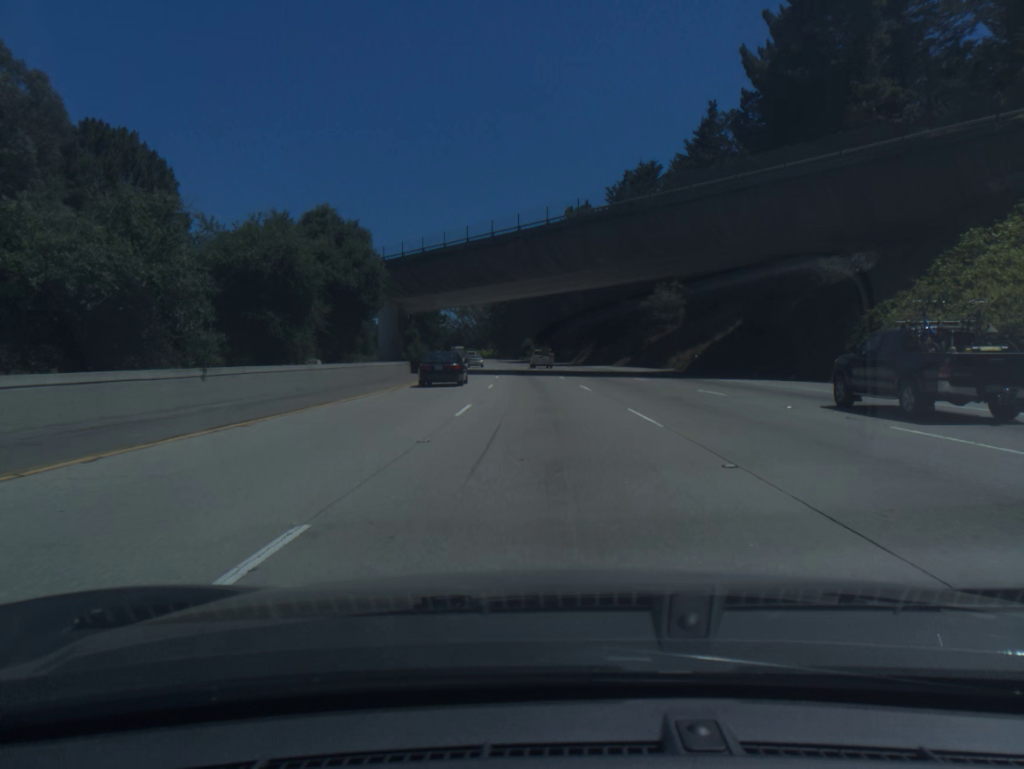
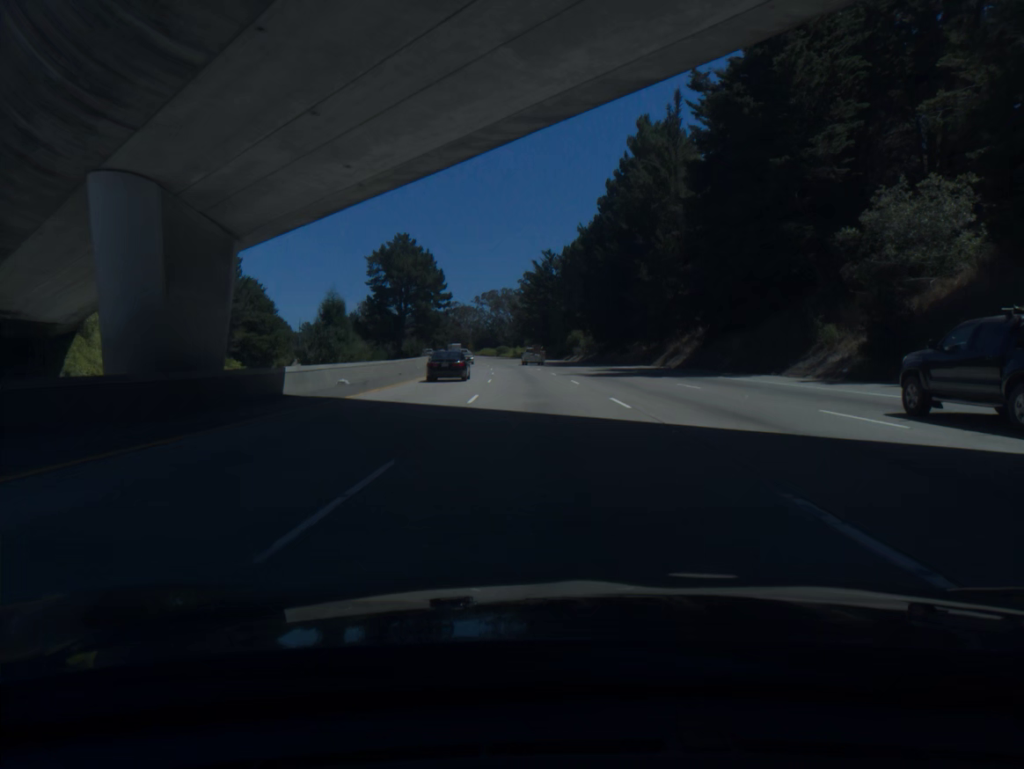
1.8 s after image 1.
(-1.6, +54.9) m; -3°
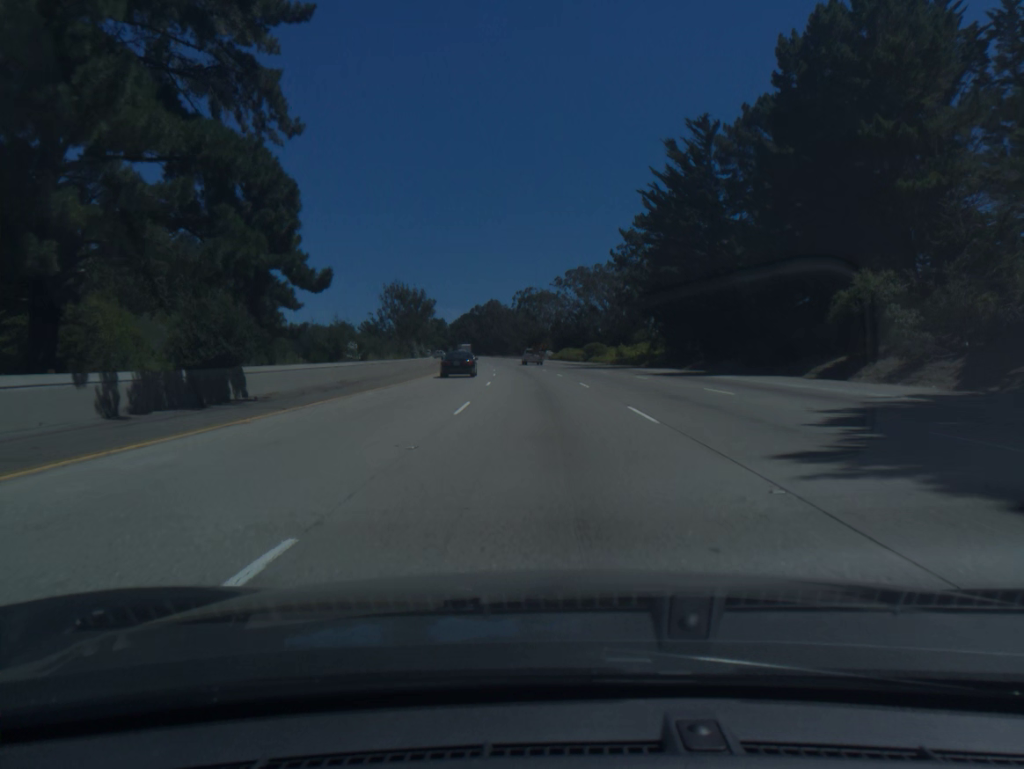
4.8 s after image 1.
(-5.4, +91.4) m; -7°
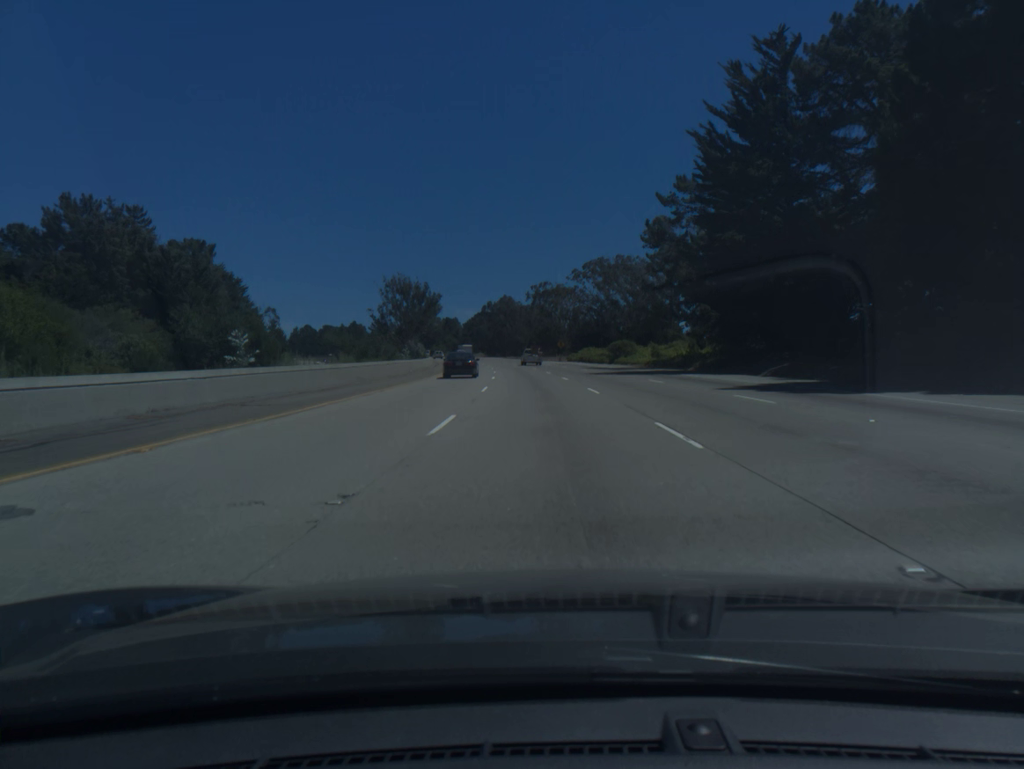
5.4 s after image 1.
(-0.2, +18.3) m; -1°
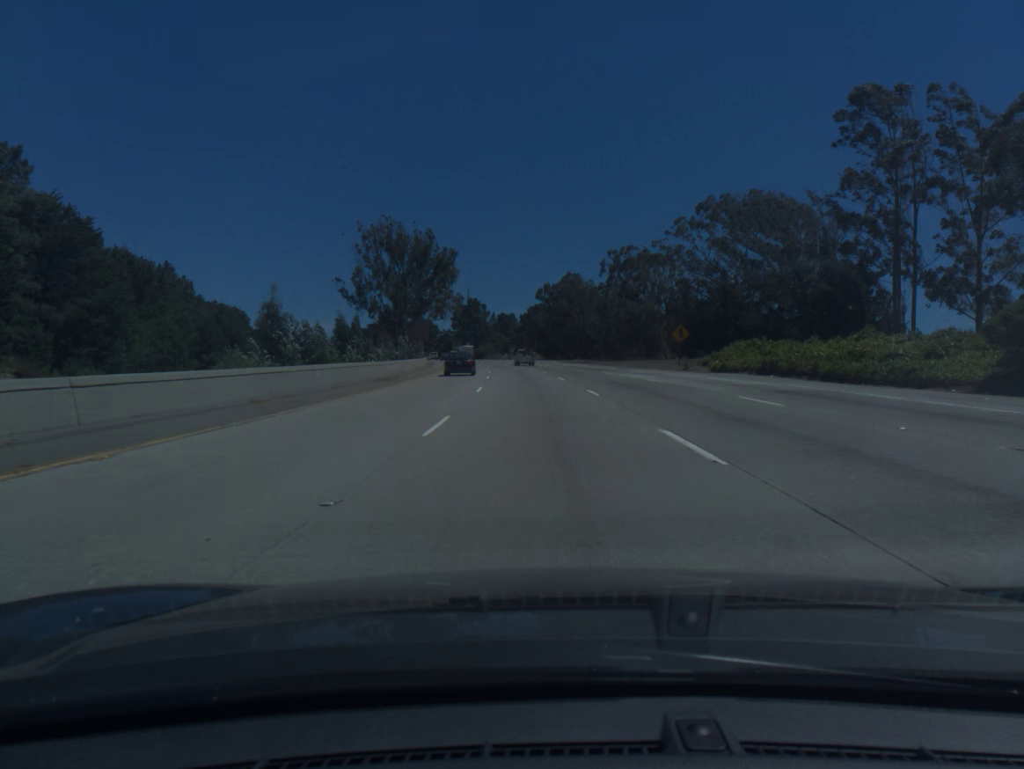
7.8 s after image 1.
(-3.1, +73.1) m; -5°
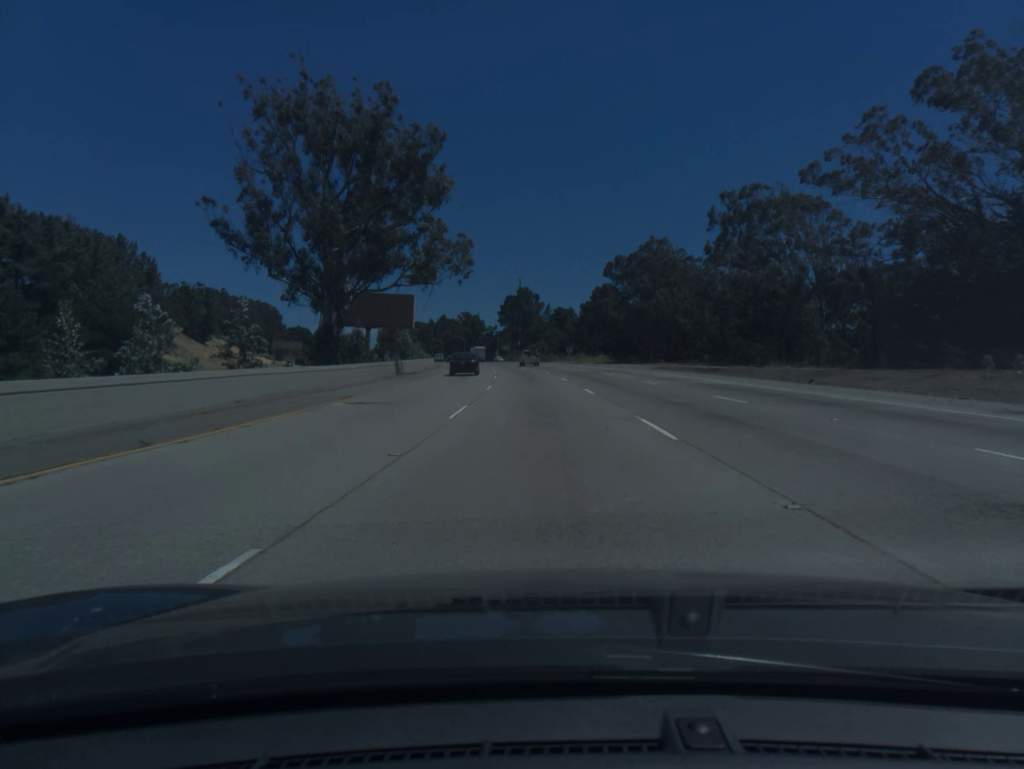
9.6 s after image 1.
(-2.0, +54.9) m; -4°
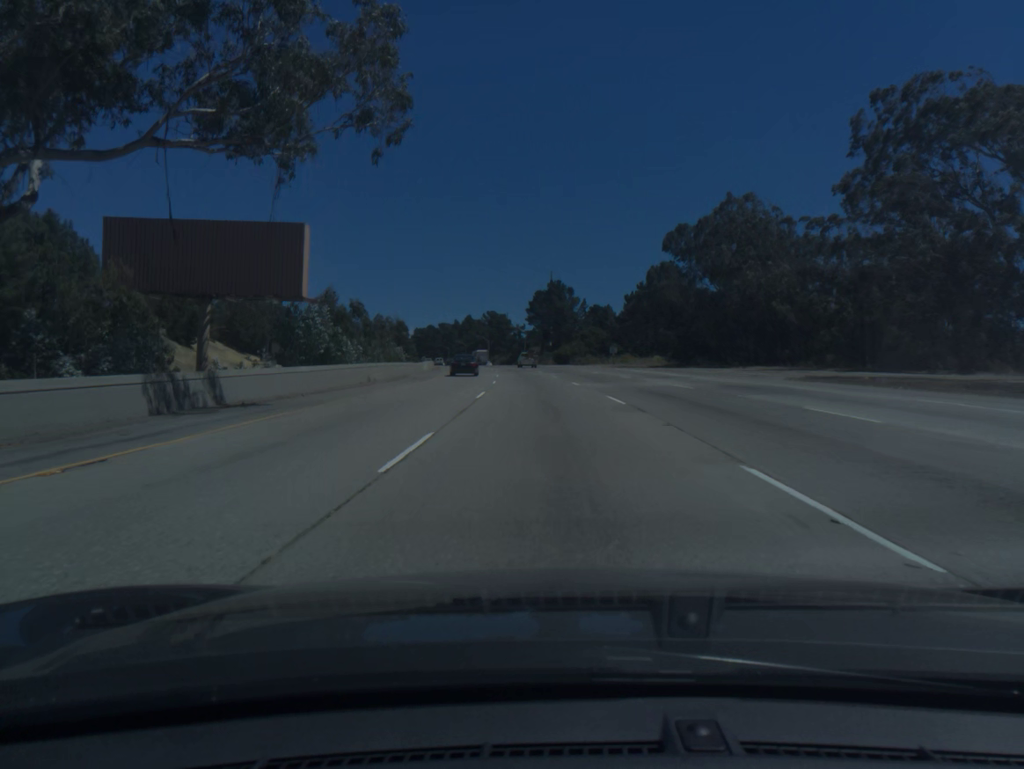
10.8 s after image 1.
(-0.7, +36.5) m; -2°
